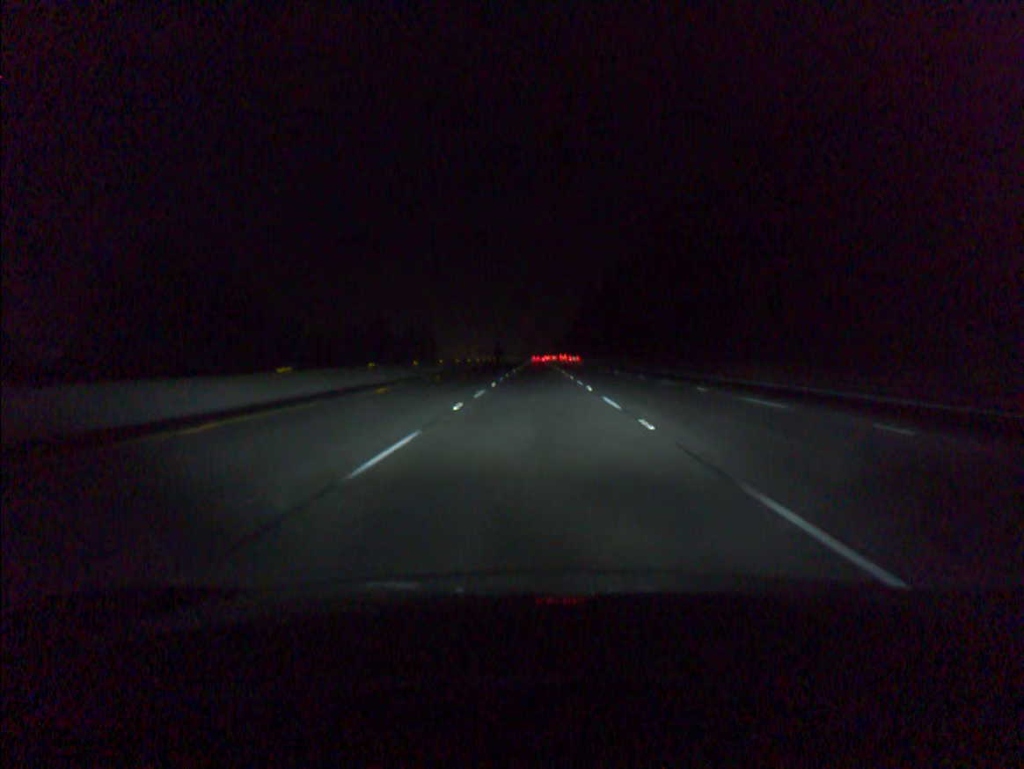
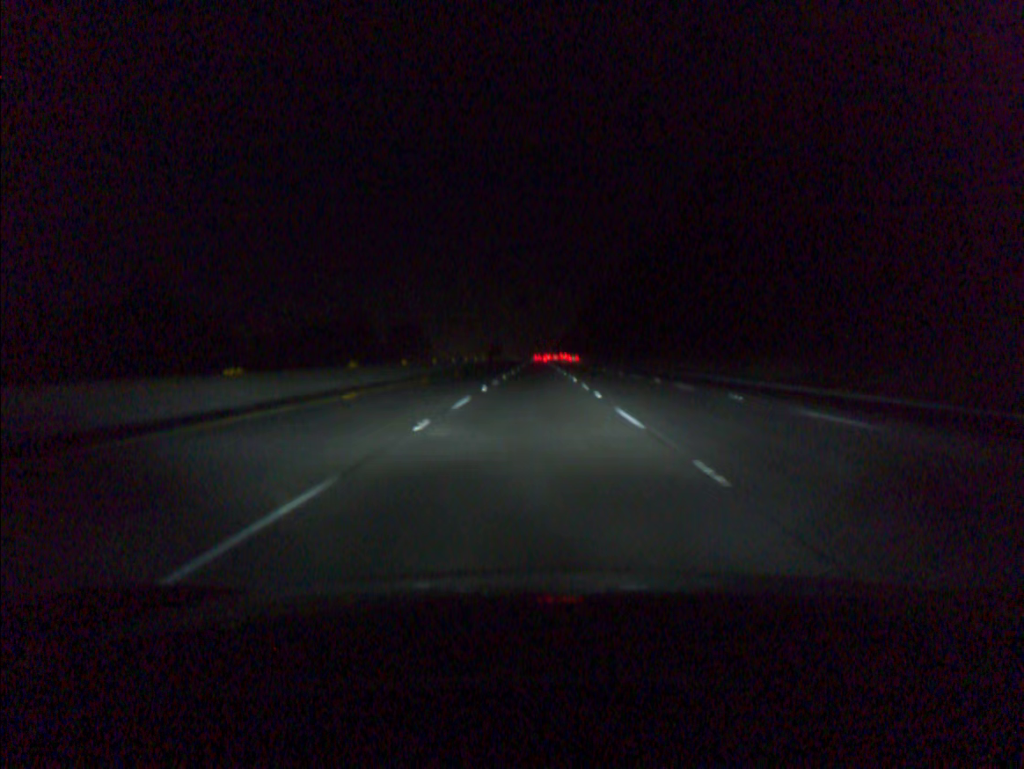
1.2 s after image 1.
(0.0, +33.8) m; 0°
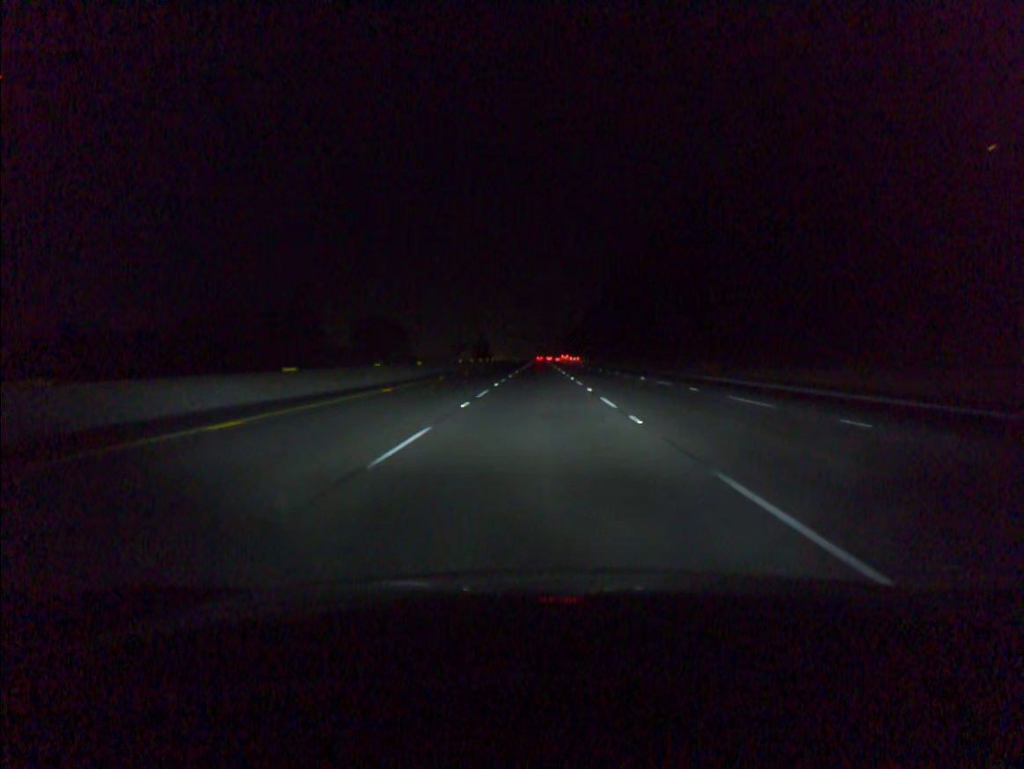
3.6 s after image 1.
(-0.3, +67.7) m; 0°
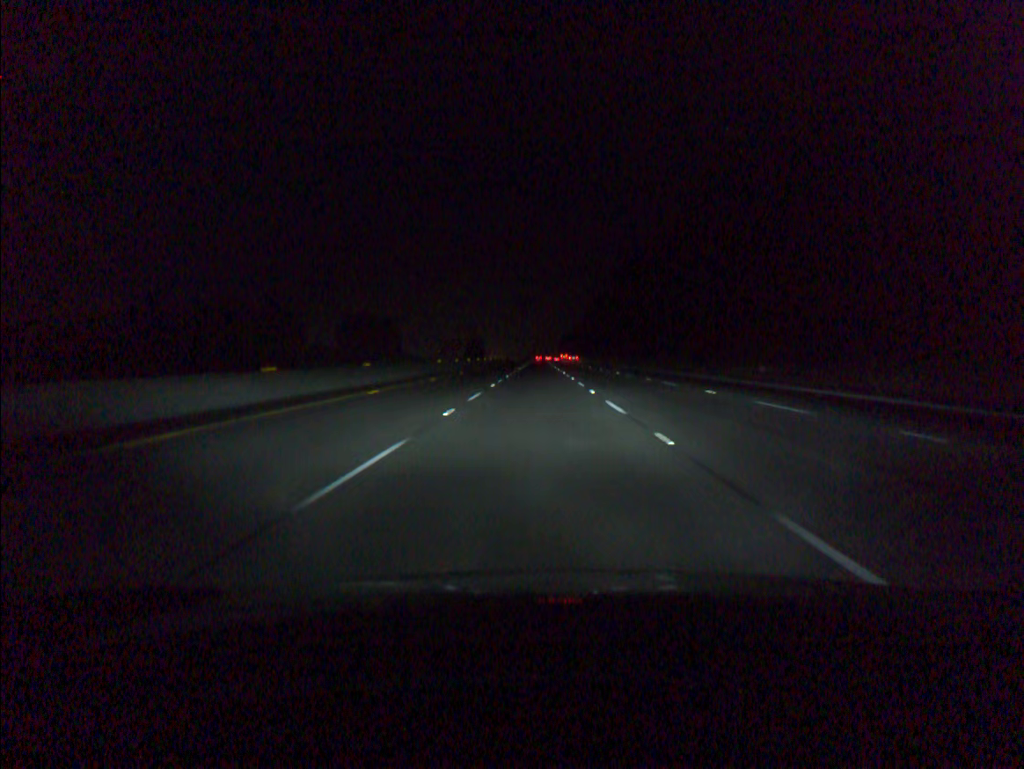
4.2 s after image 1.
(0.0, +16.9) m; 0°
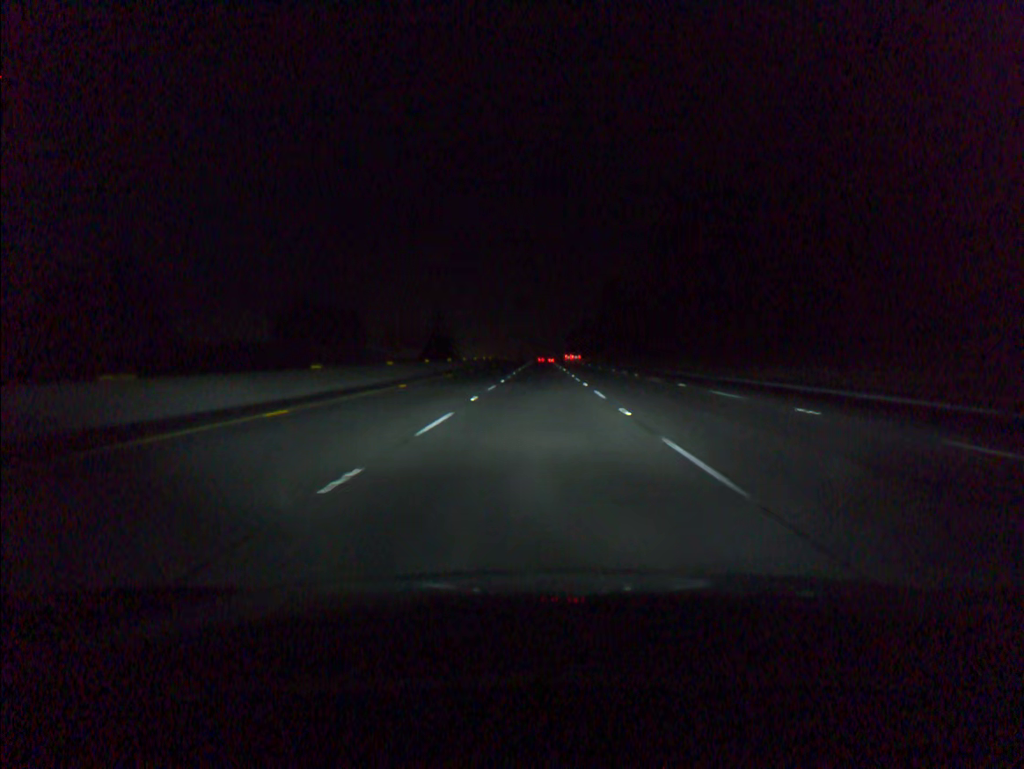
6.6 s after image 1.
(-0.1, +67.7) m; 0°
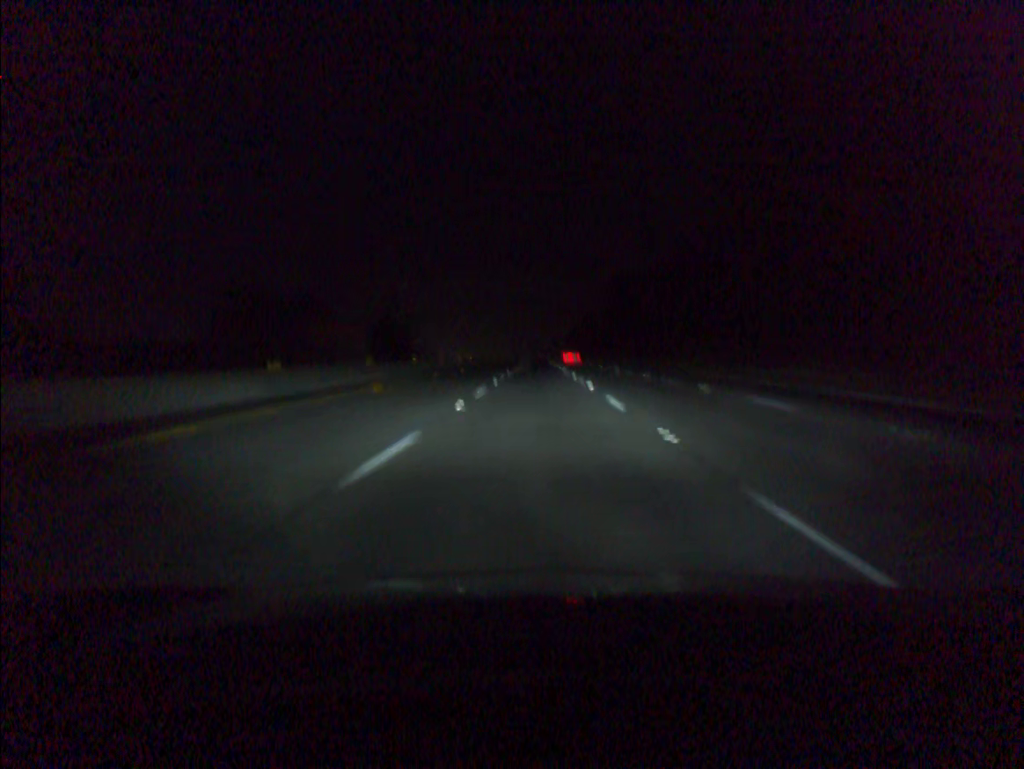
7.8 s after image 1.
(0.0, +33.9) m; 0°
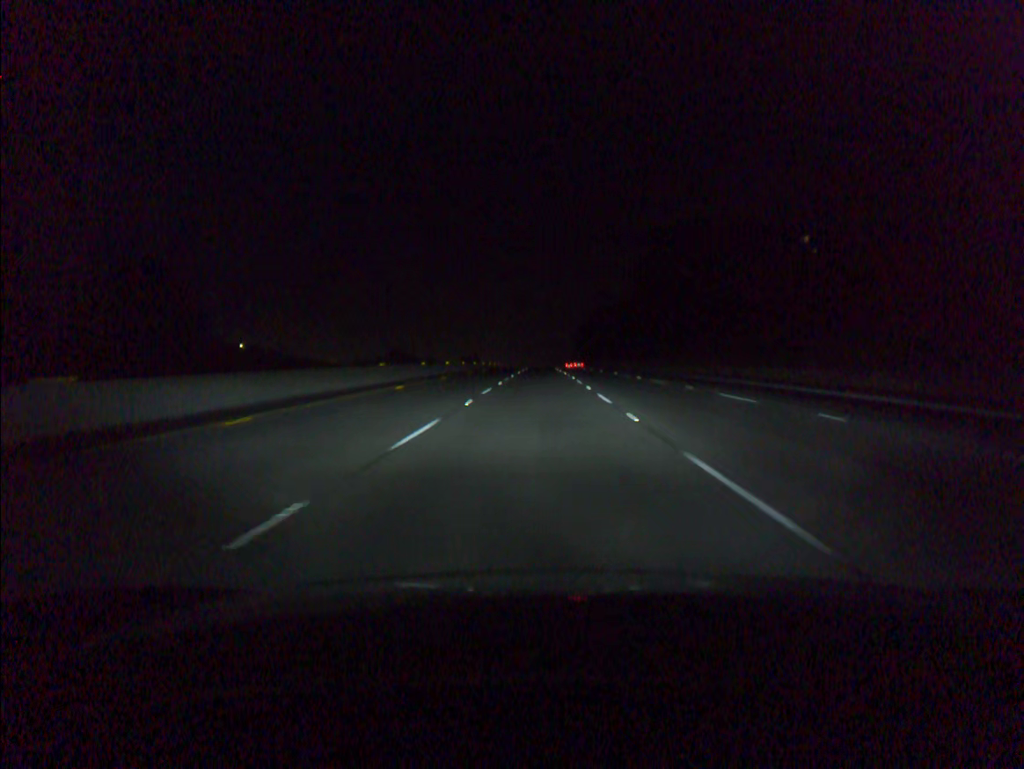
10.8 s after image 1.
(0.0, +84.8) m; 0°
